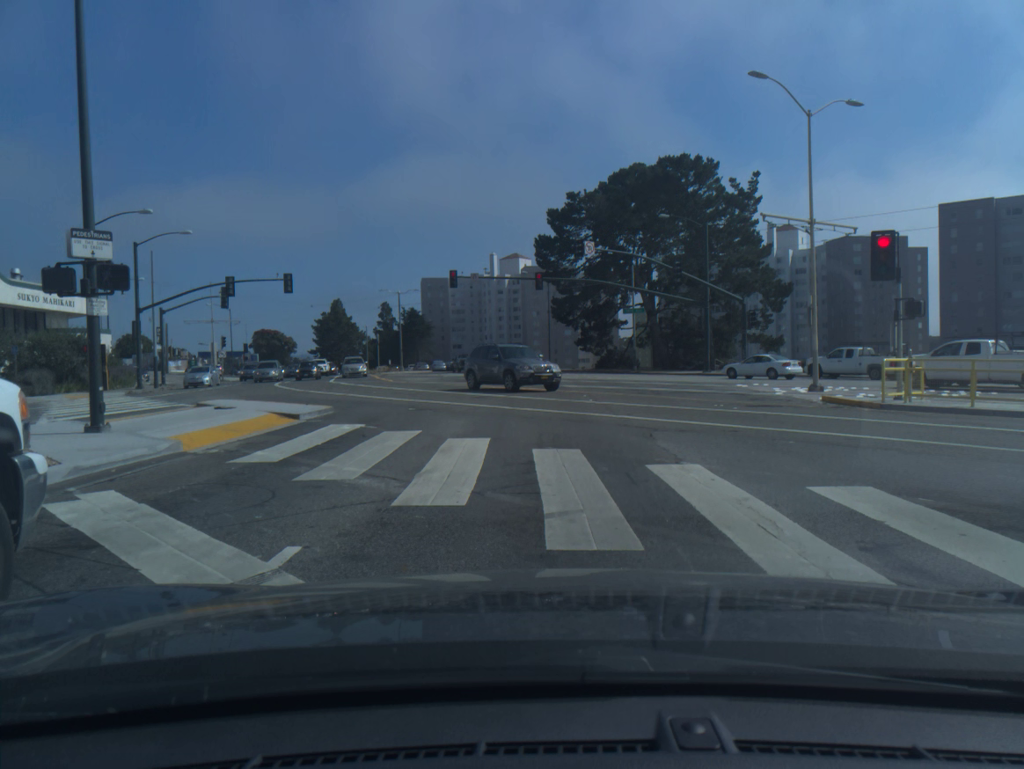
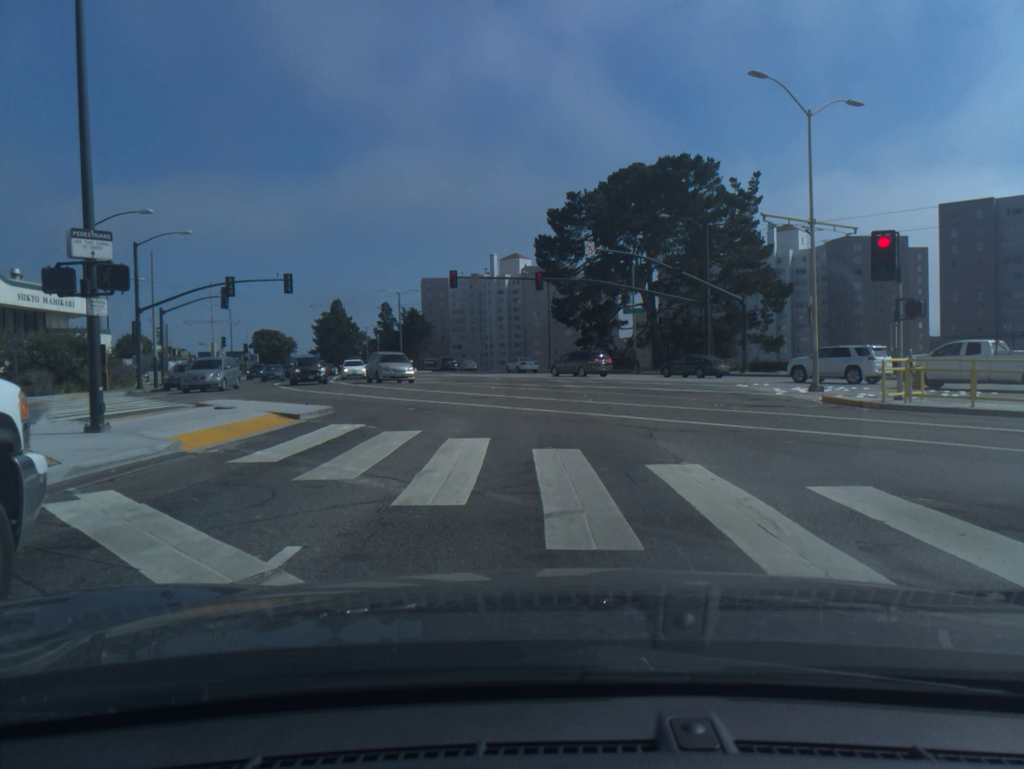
(0.0, 0.0) m; 0°
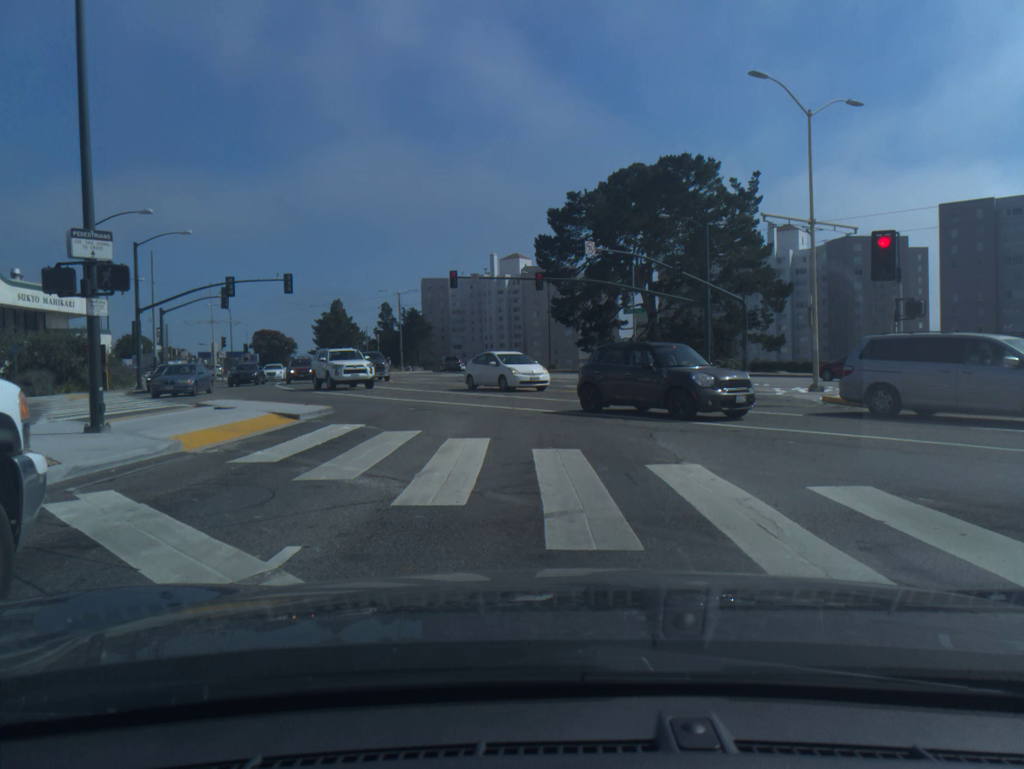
(0.0, 0.0) m; 0°
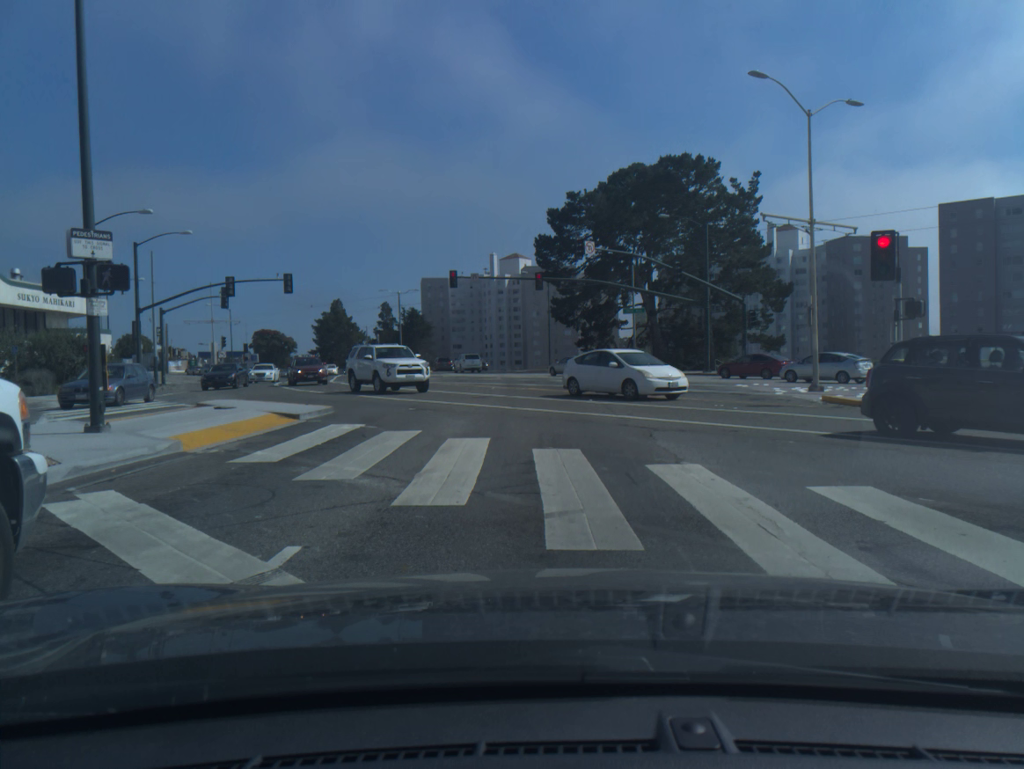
(0.0, 0.0) m; 0°
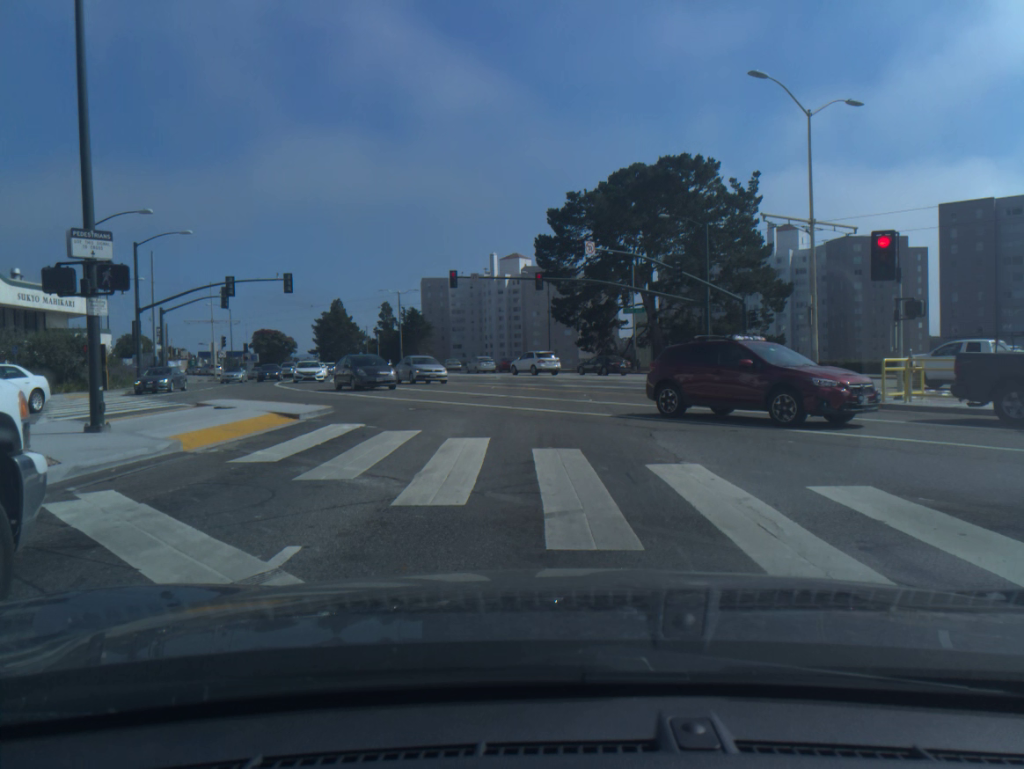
(0.0, 0.0) m; 0°
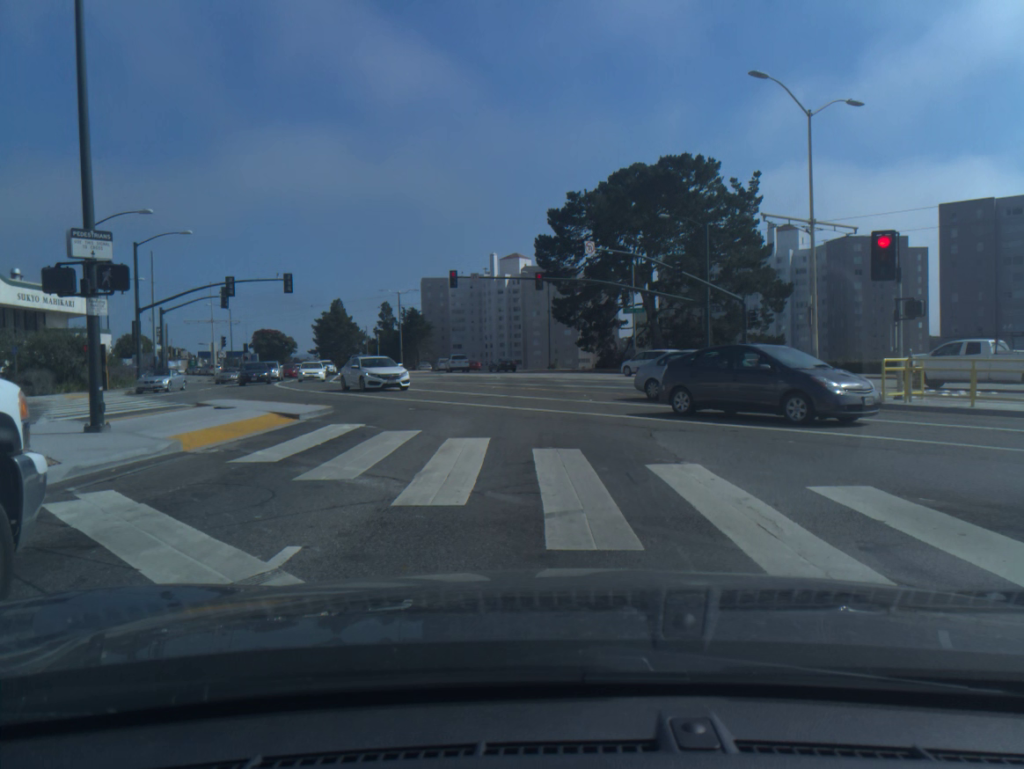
(0.0, 0.0) m; 0°
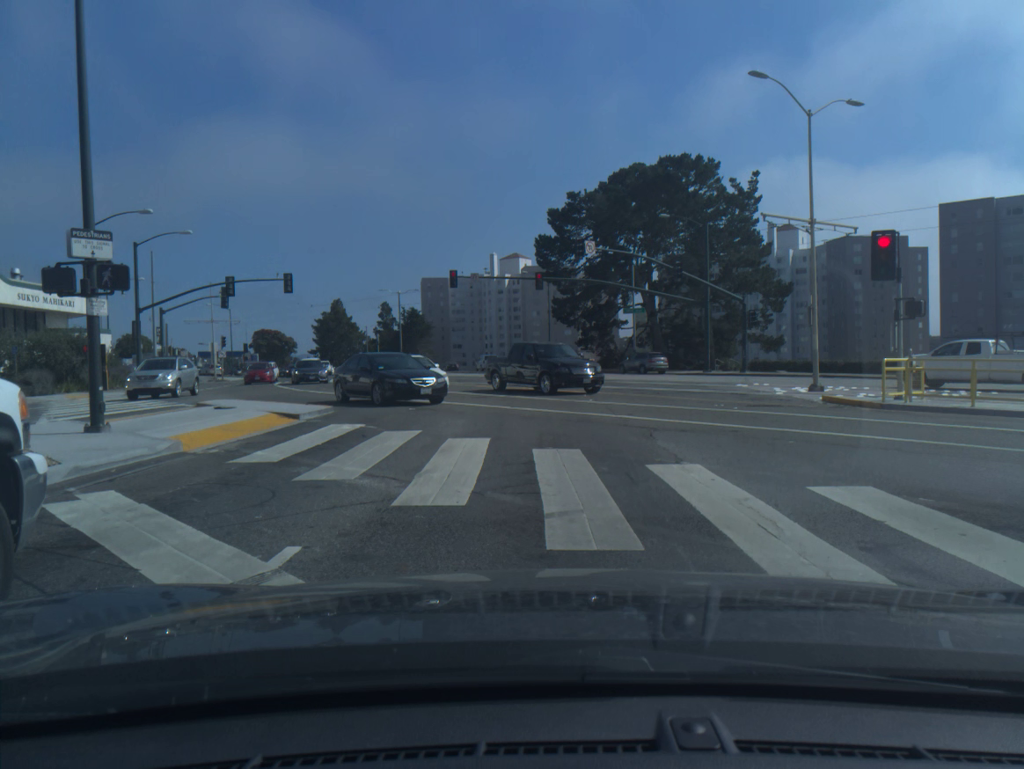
(0.0, 0.0) m; 0°
